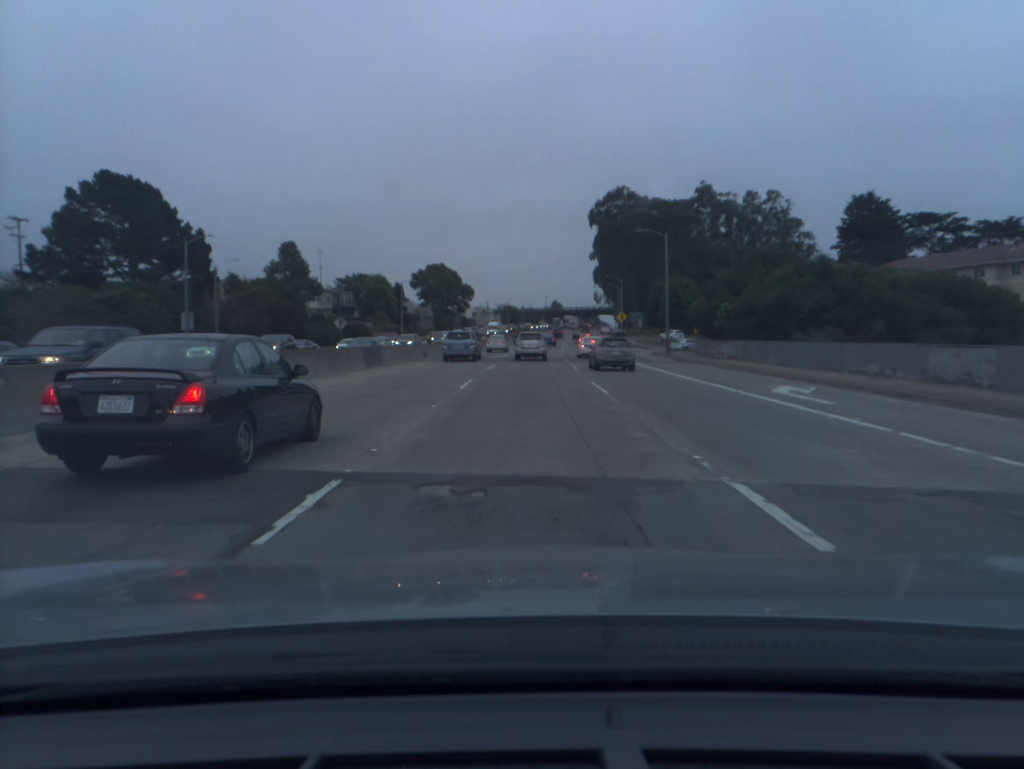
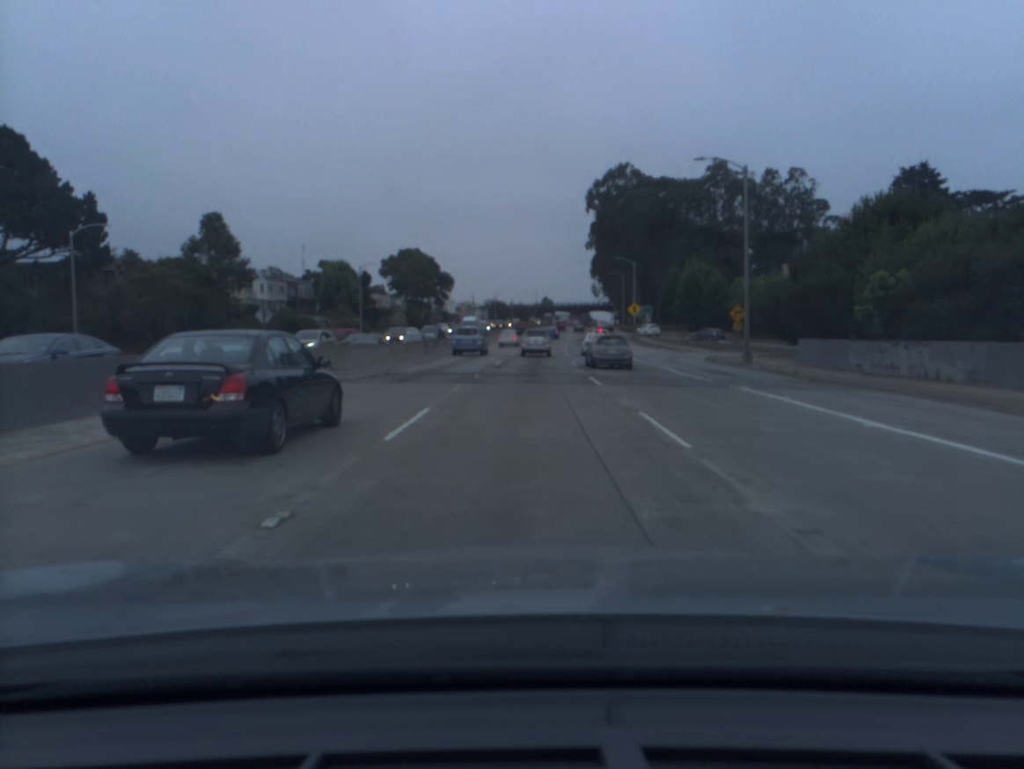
(+0.2, +24.0) m; +1°
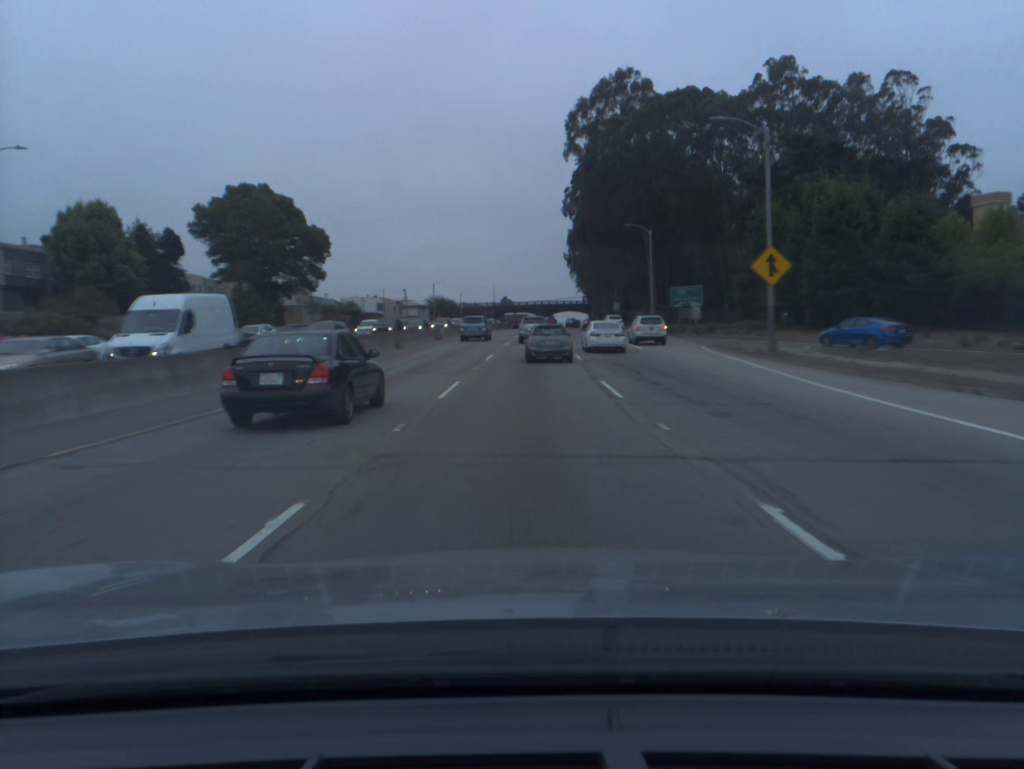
(+1.5, +61.6) m; +3°
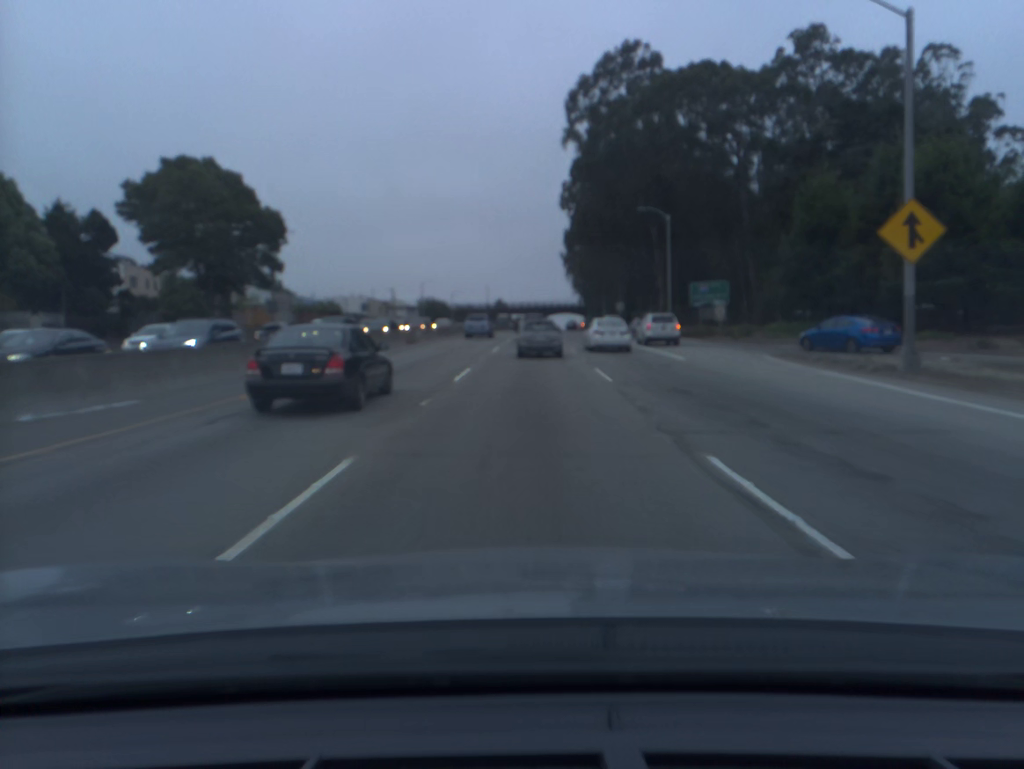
(0.0, +12.3) m; 0°
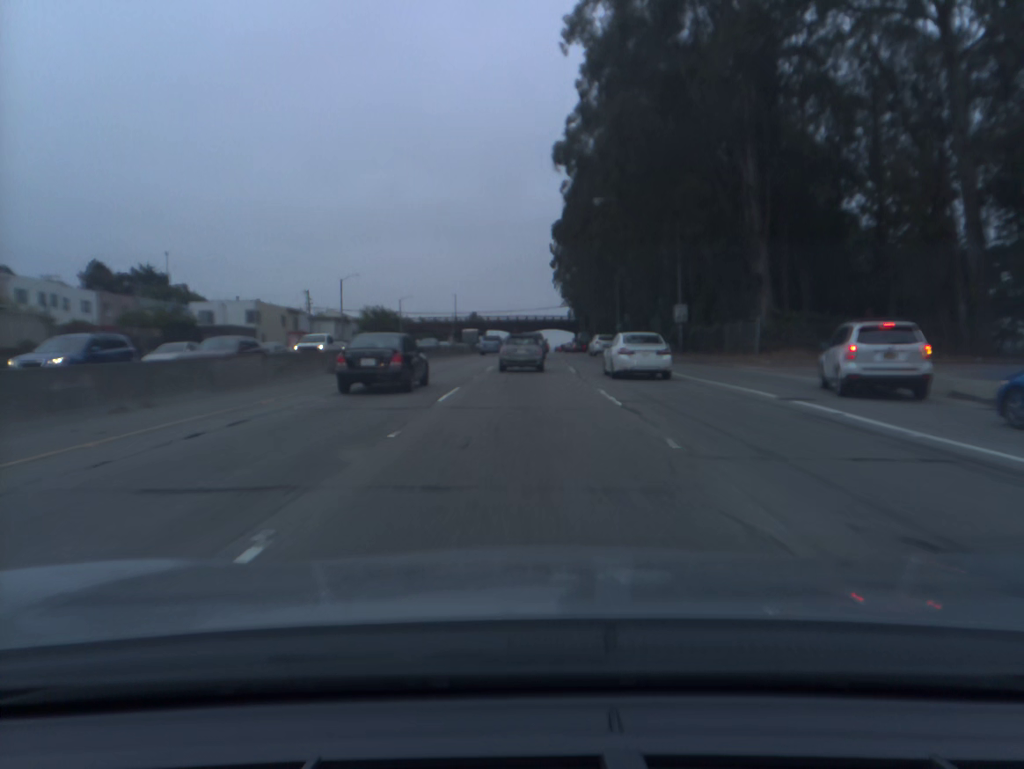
(+0.7, +47.7) m; +1°
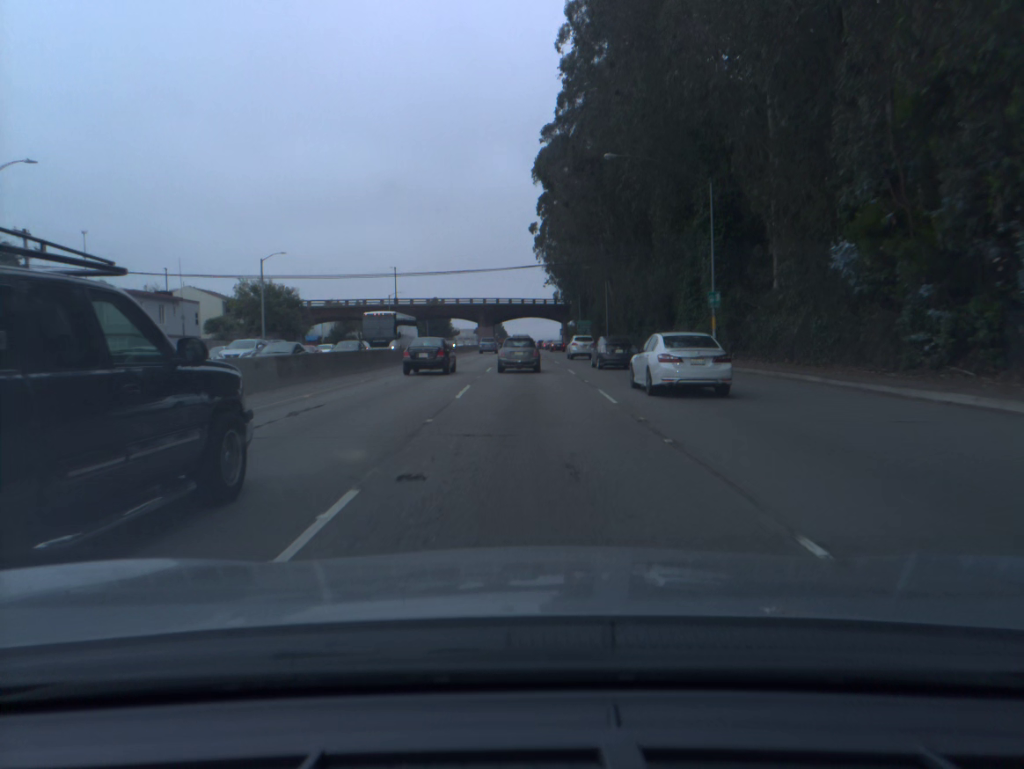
(+1.0, +57.1) m; +2°
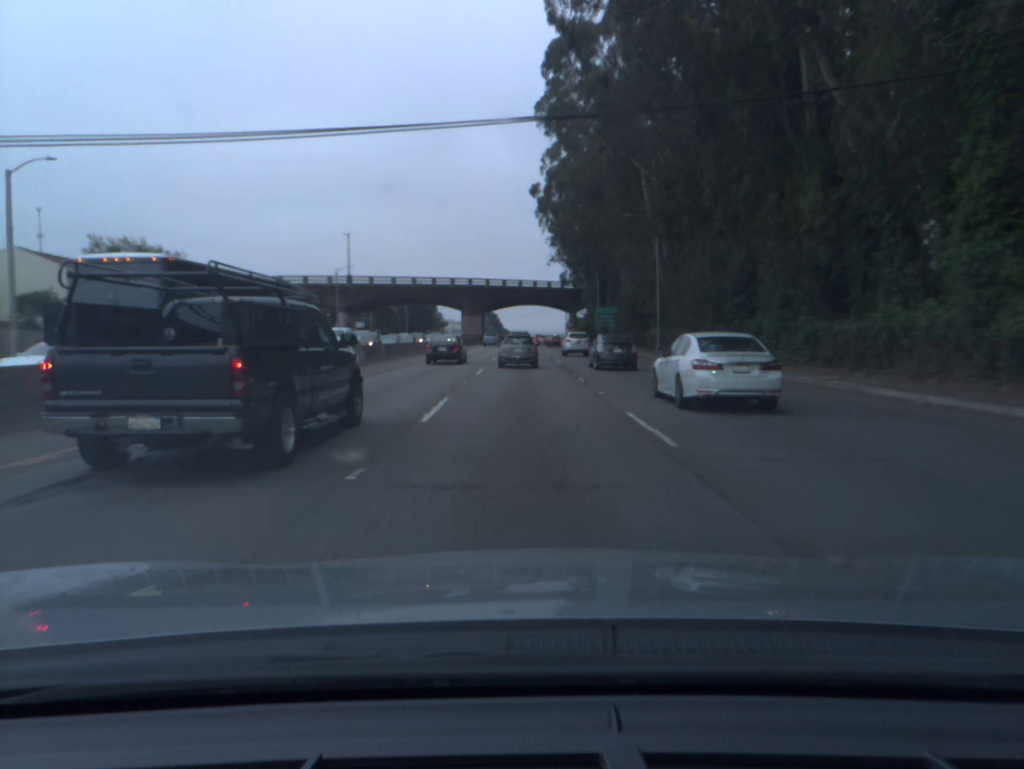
(+0.1, +34.2) m; 0°
